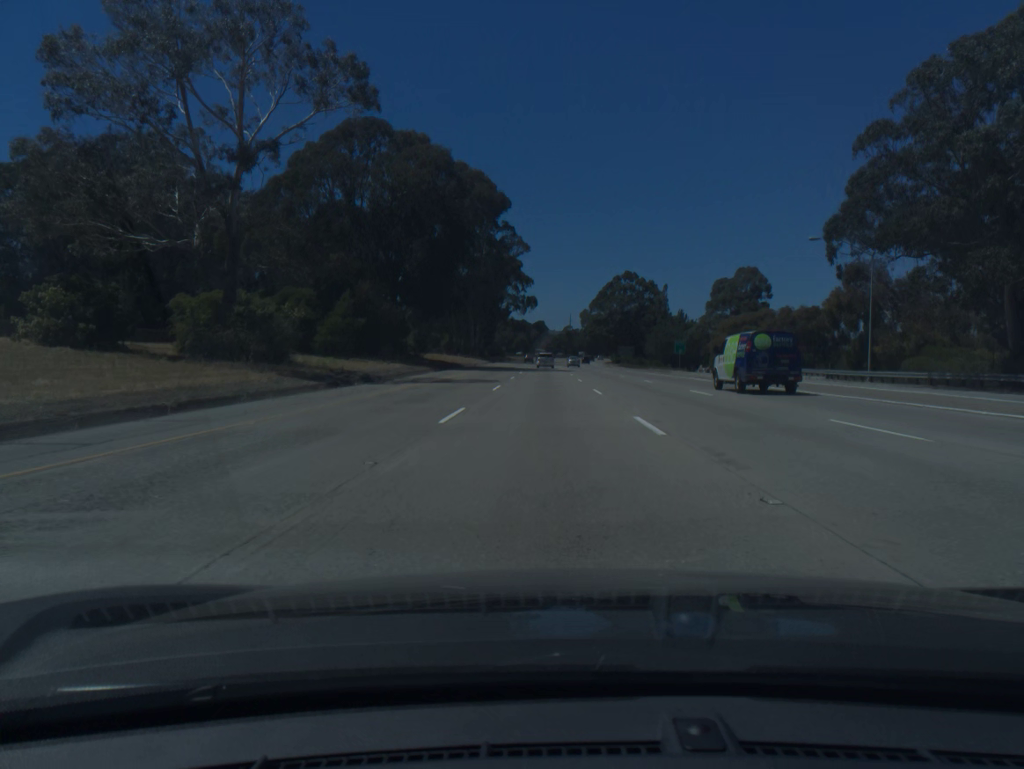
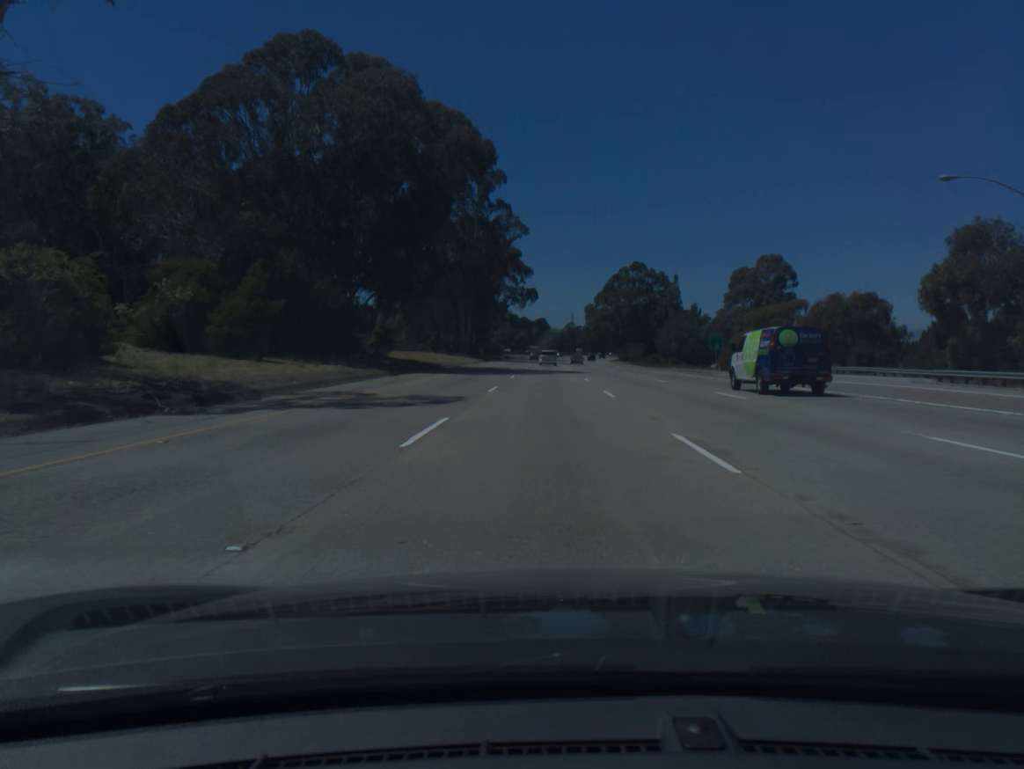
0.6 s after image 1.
(0.0, +18.5) m; 0°
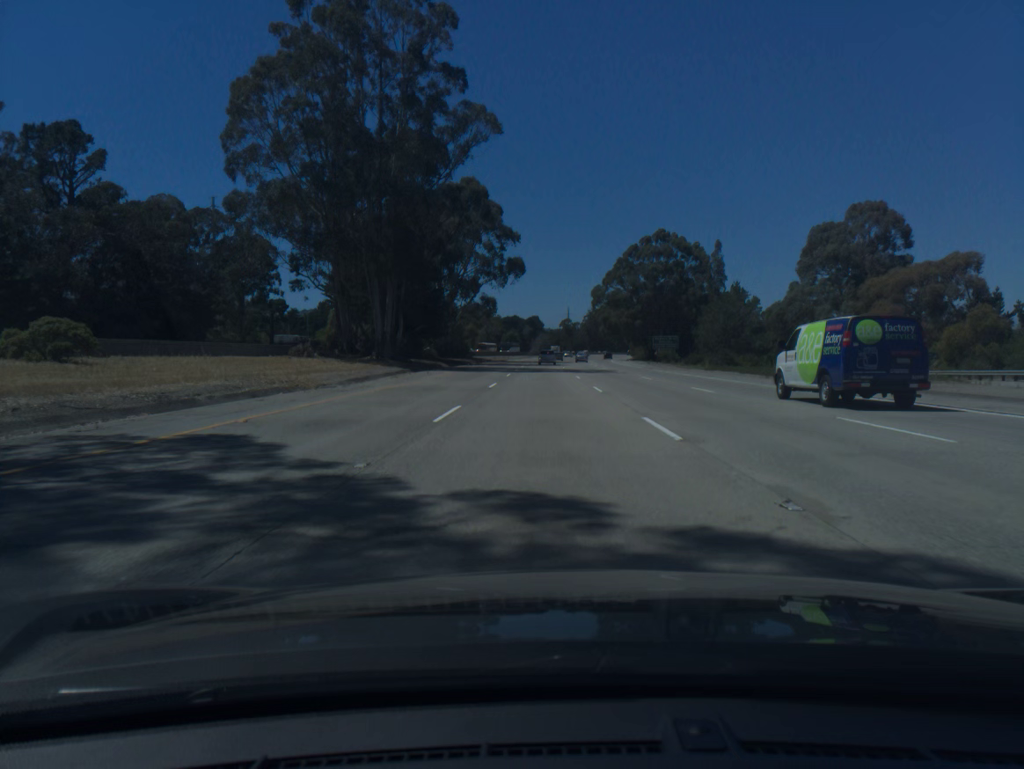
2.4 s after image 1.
(+0.2, +55.5) m; 0°
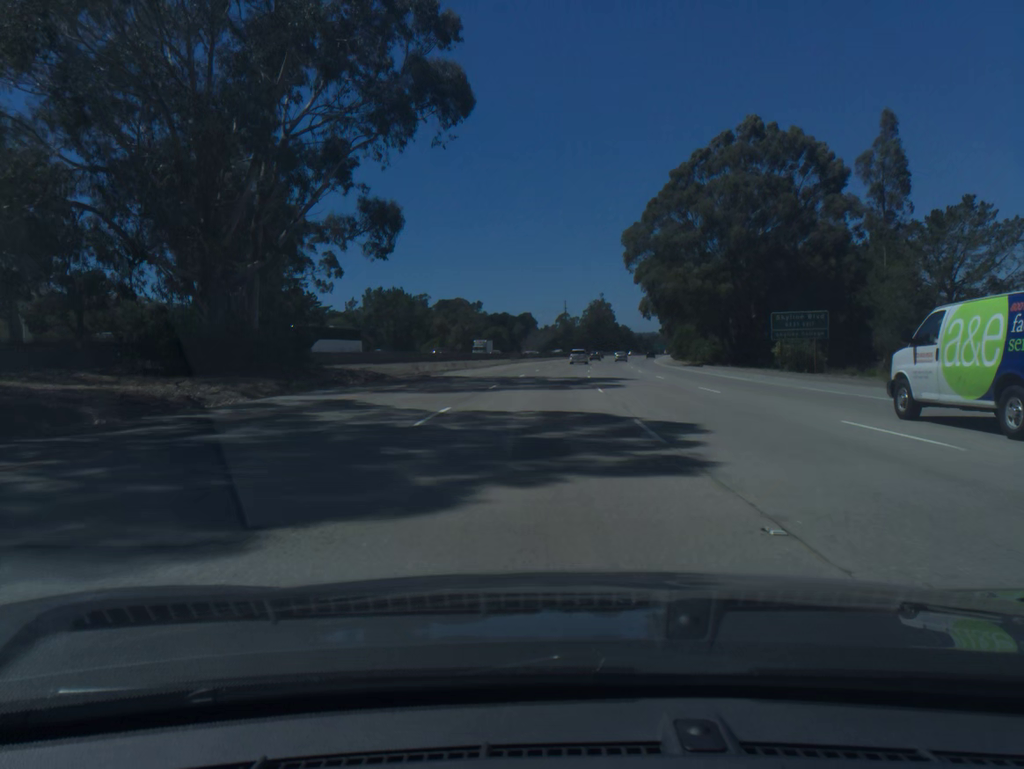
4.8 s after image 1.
(+0.1, +73.7) m; 0°
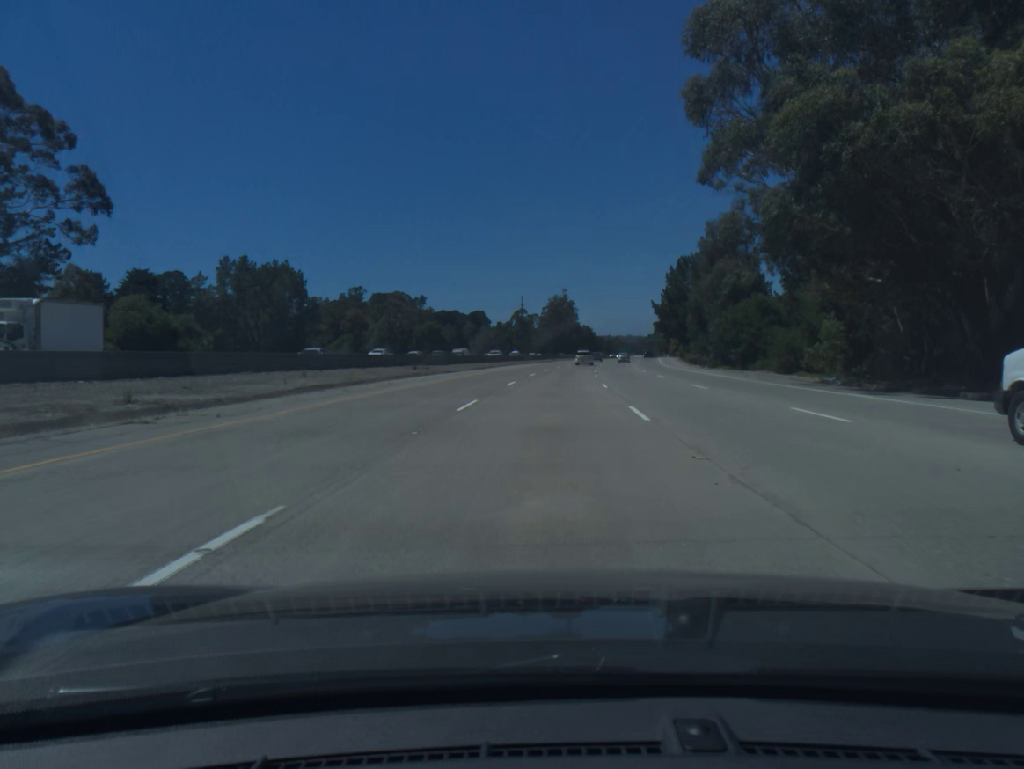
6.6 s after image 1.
(+1.2, +55.0) m; +3°
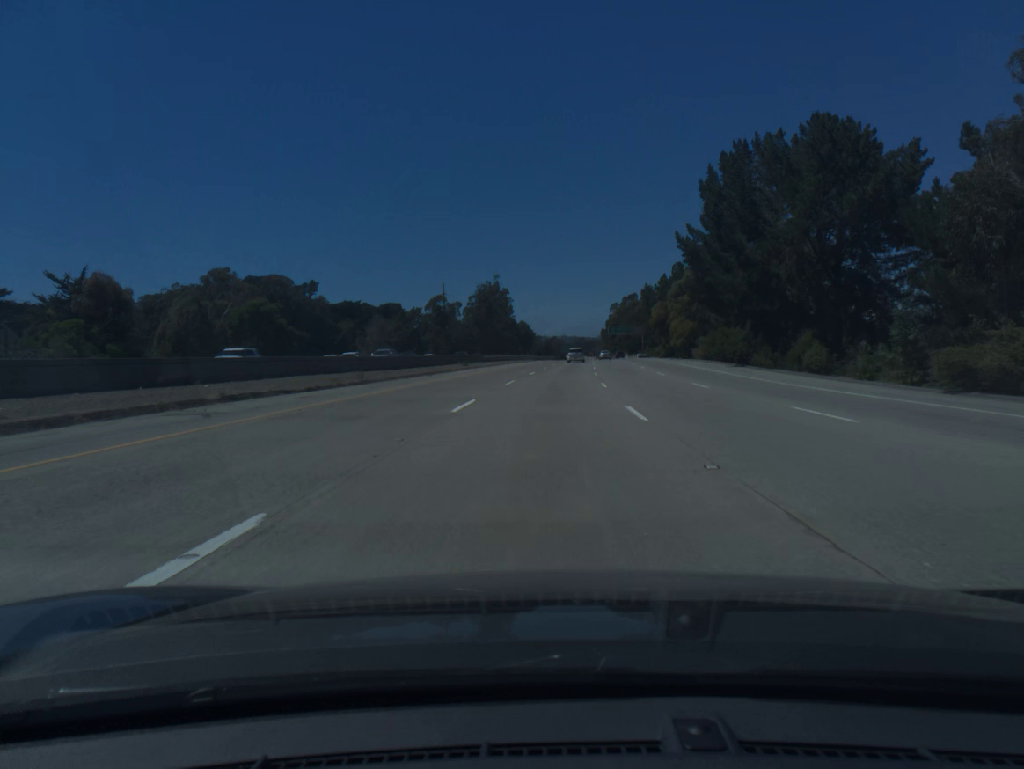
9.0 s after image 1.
(+3.1, +73.2) m; +5°
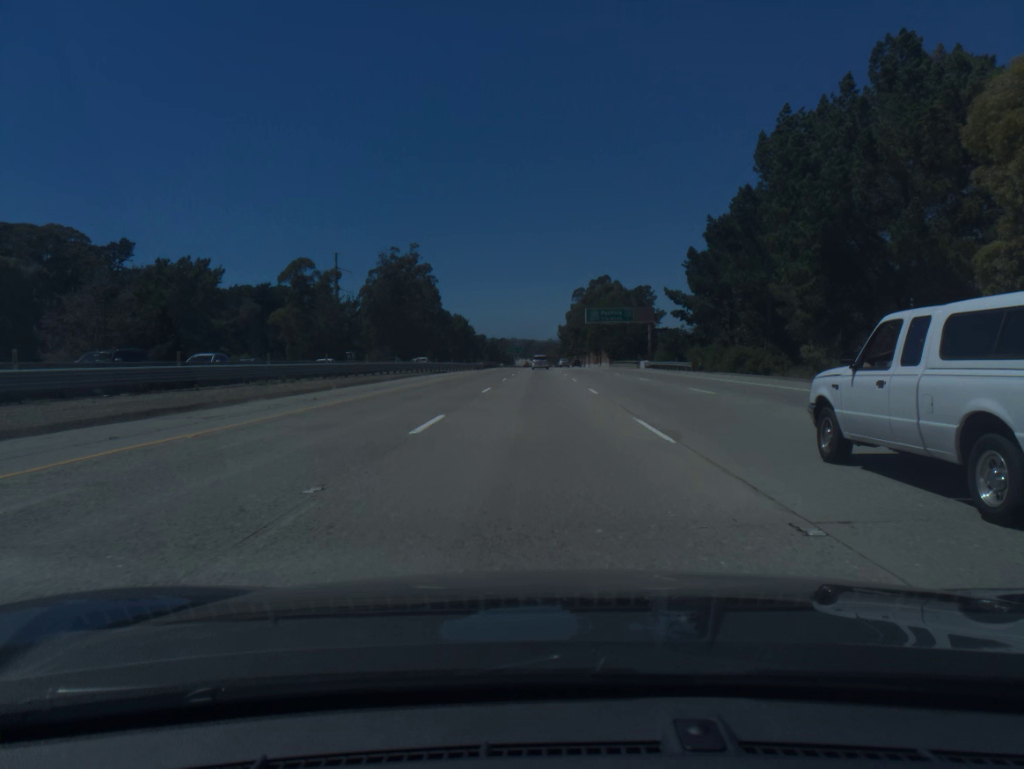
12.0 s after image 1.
(+3.8, +91.6) m; +4°
